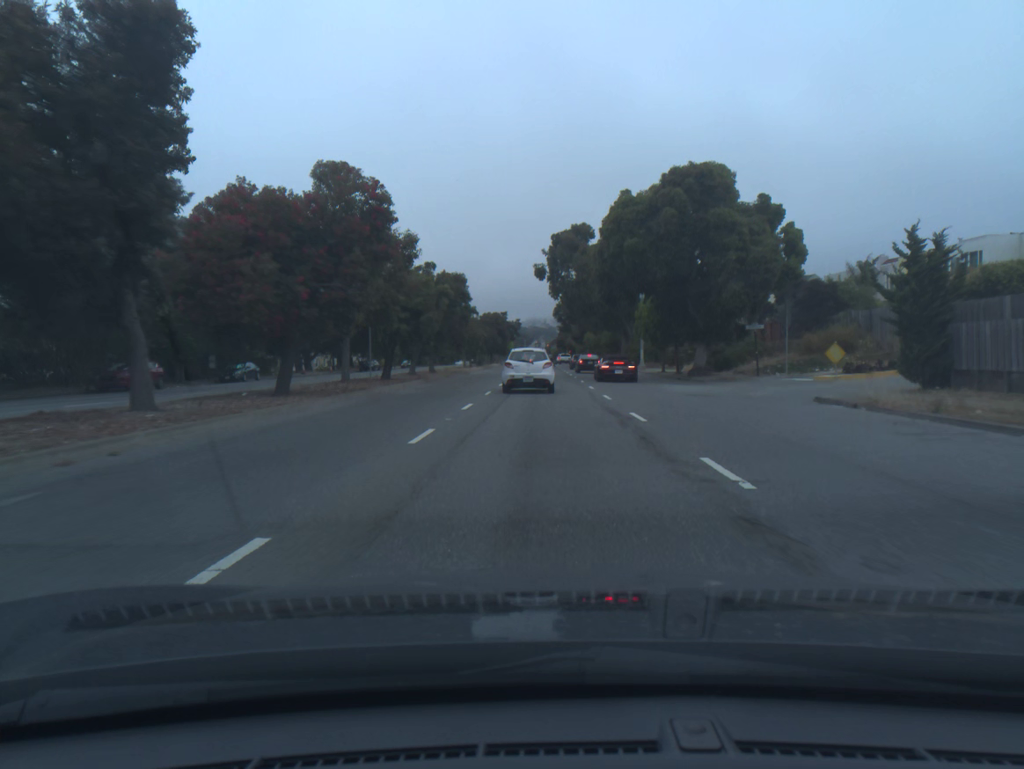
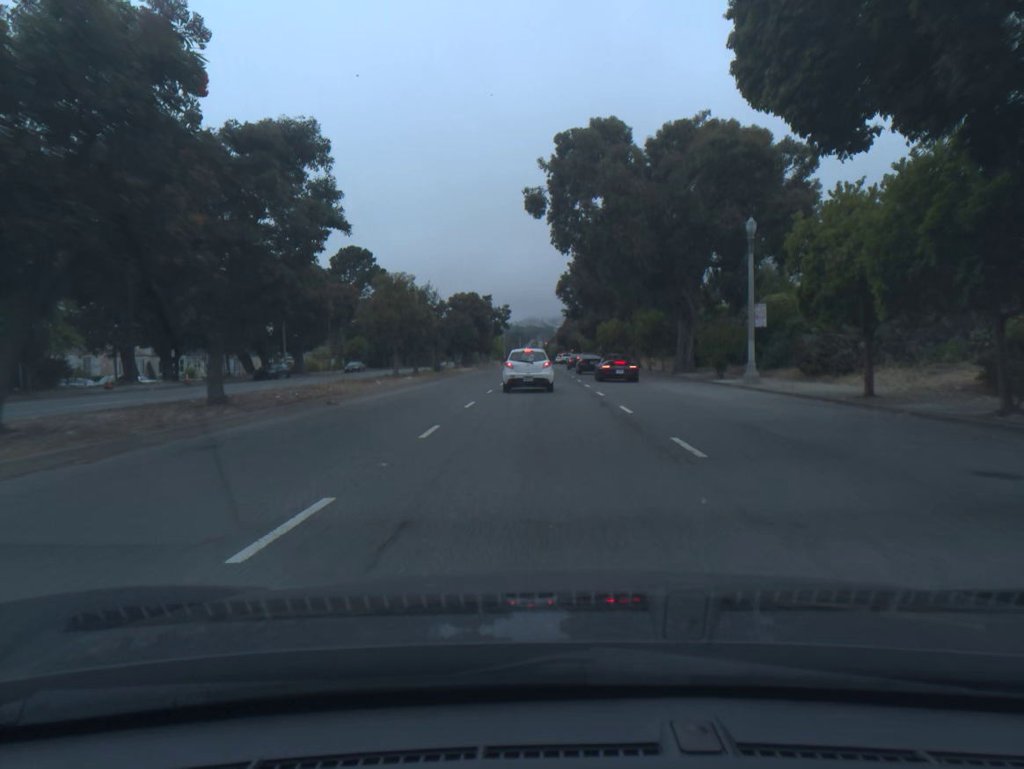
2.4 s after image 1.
(0.0, +35.1) m; 0°
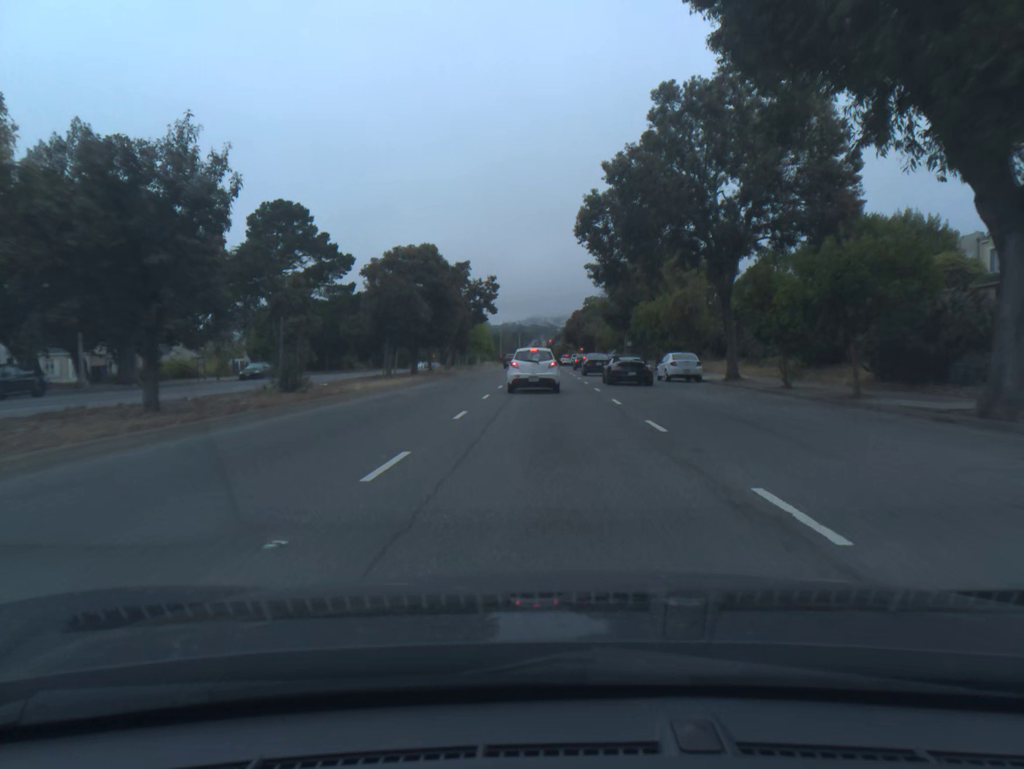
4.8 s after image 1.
(-0.1, +33.2) m; 0°
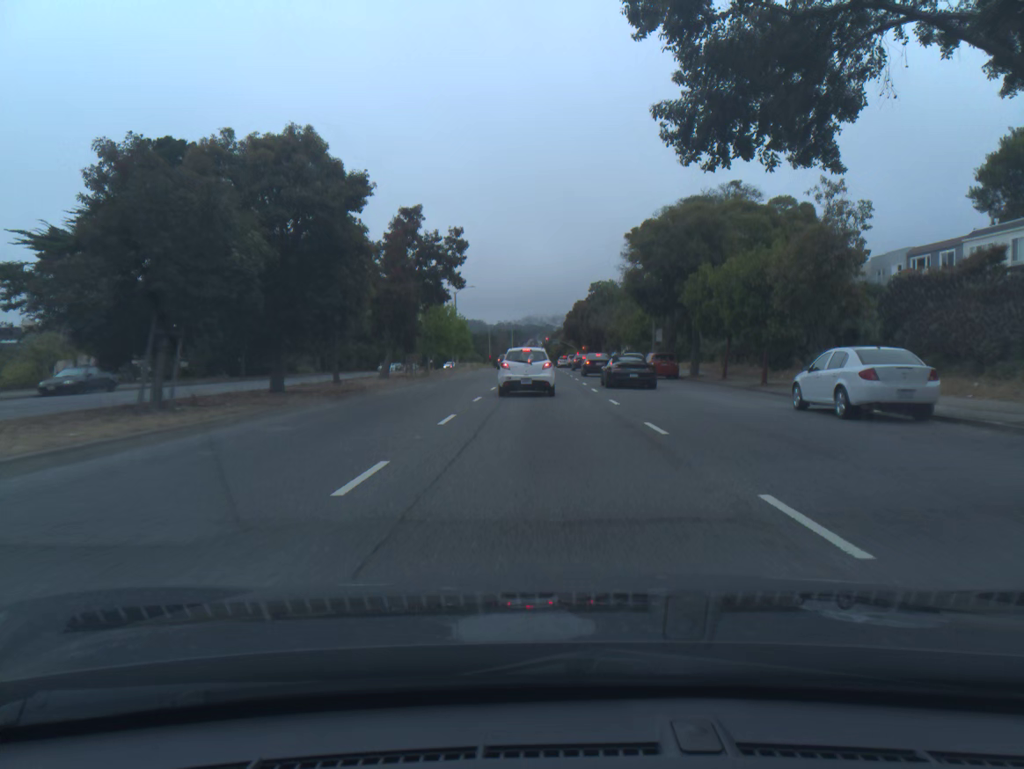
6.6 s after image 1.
(+0.1, +23.1) m; 0°
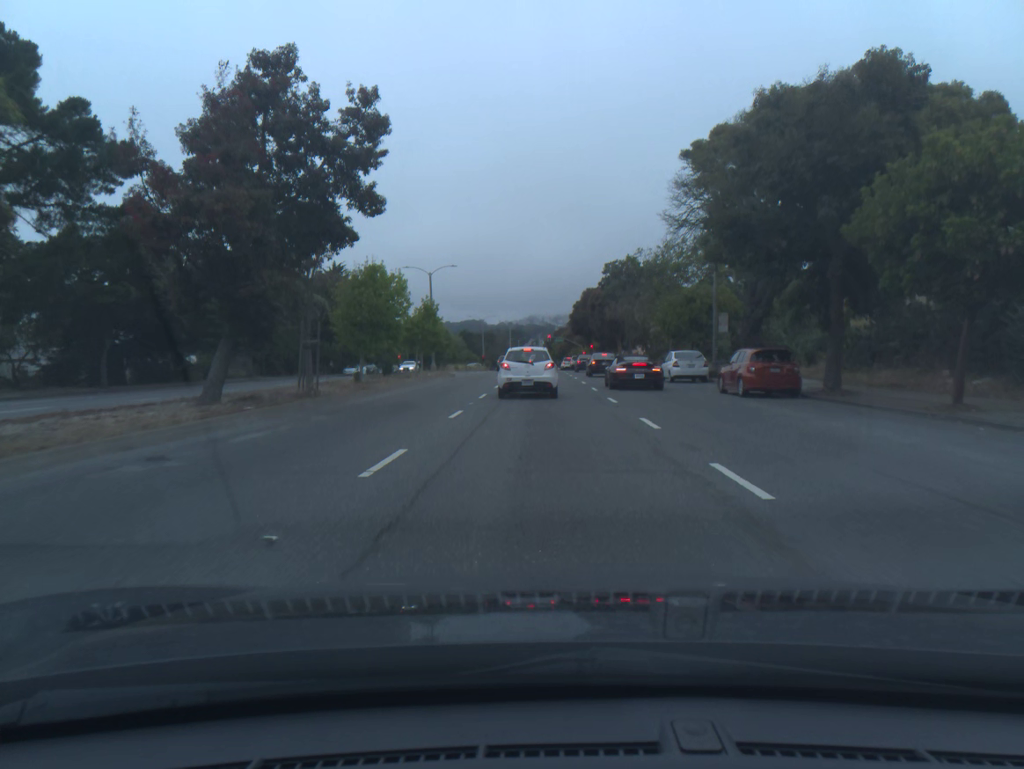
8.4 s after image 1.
(0.0, +20.4) m; 0°
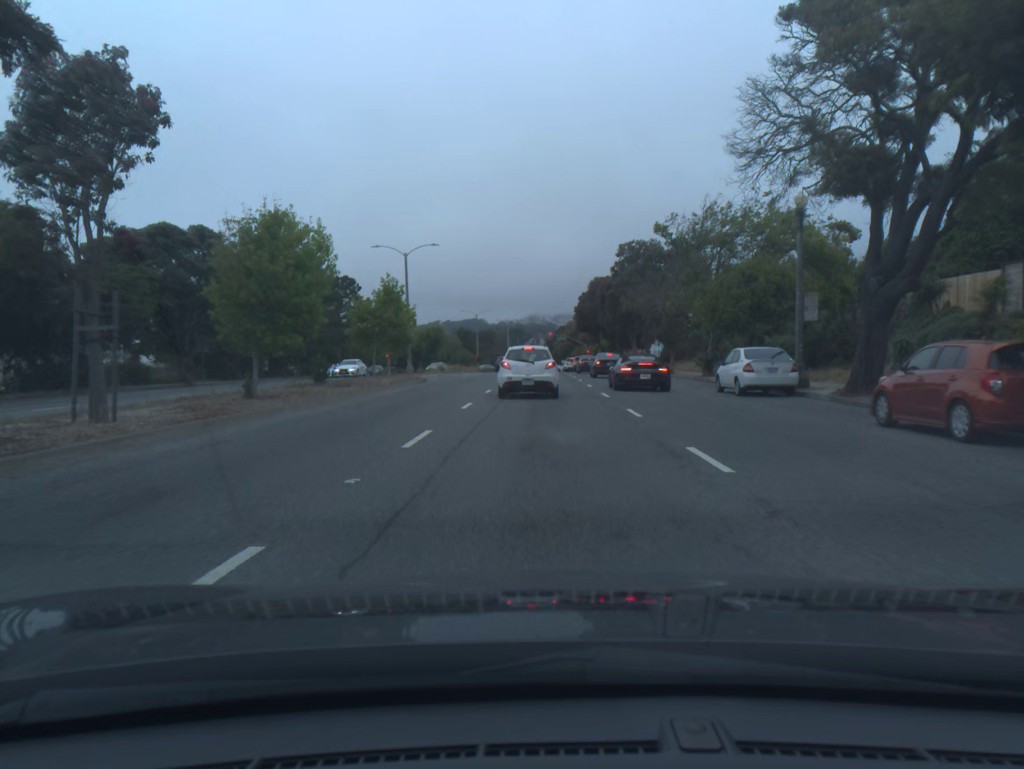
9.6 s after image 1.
(0.0, +12.3) m; 0°
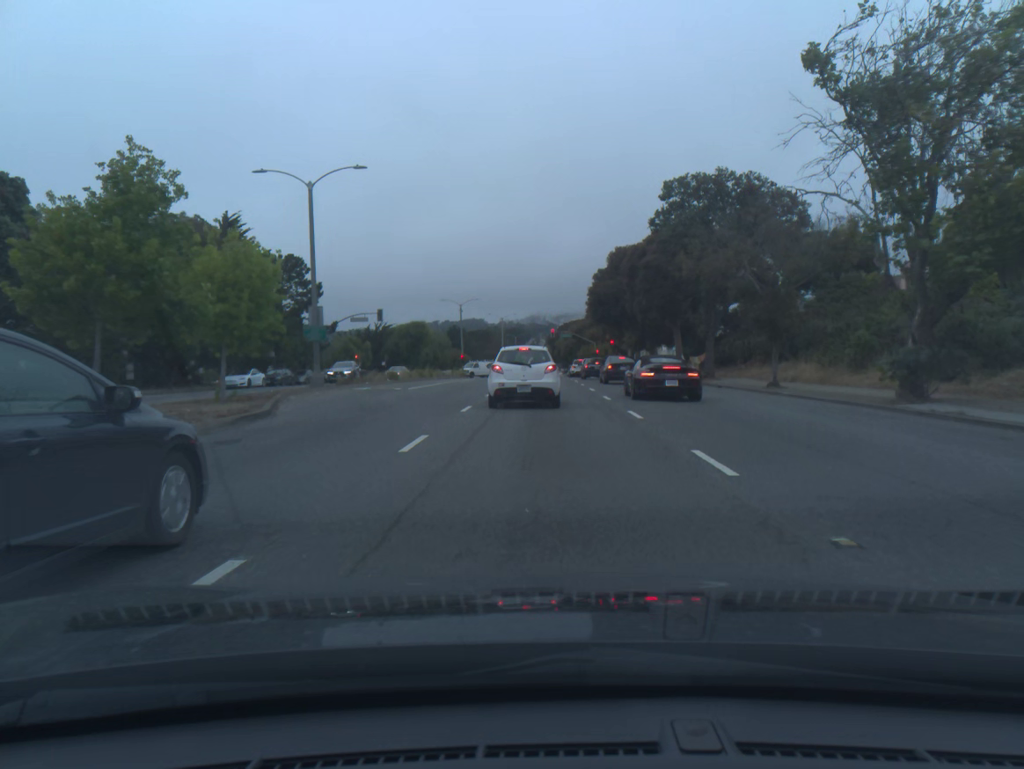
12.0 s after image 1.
(0.0, +22.5) m; 0°
